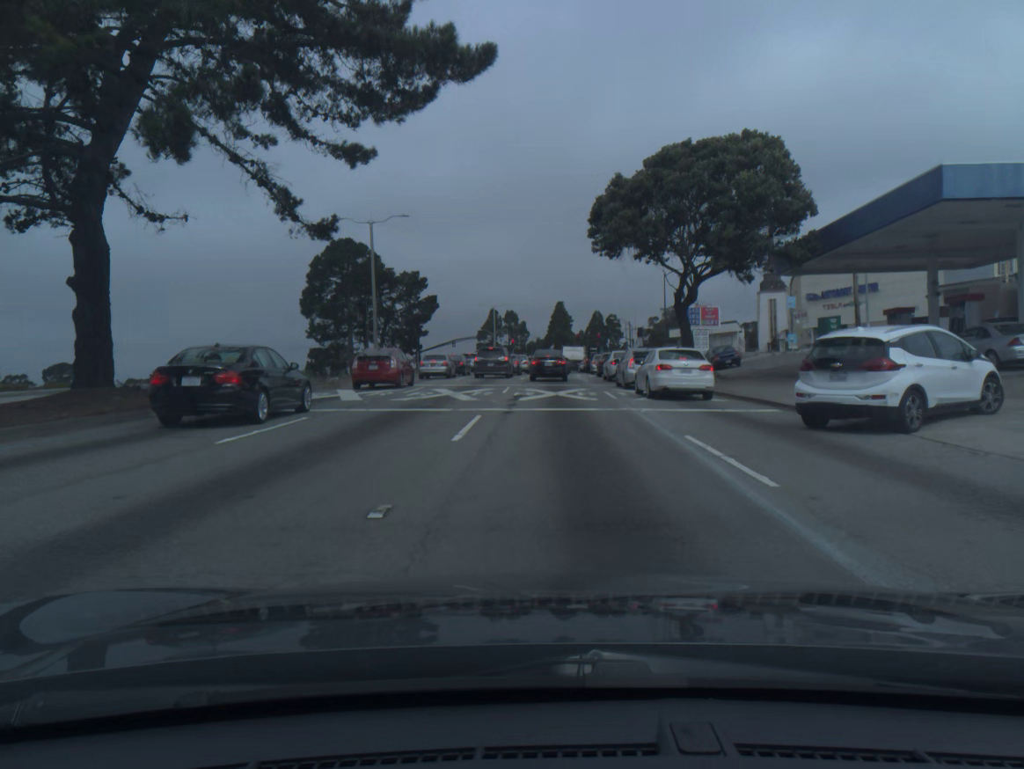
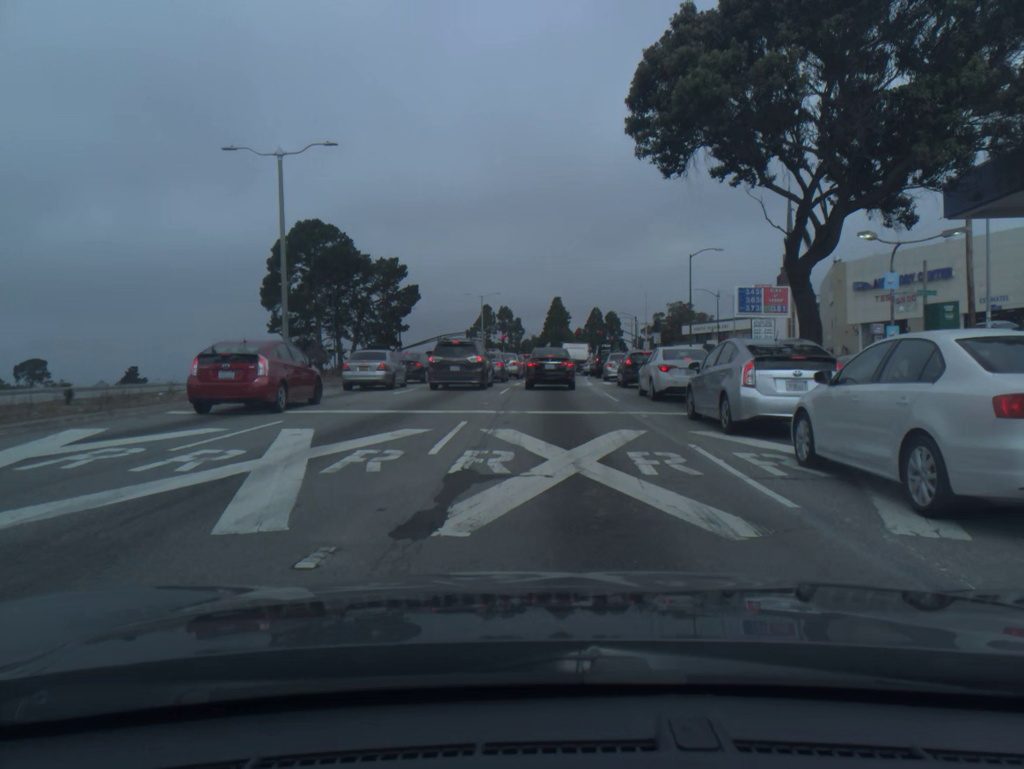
(0.0, +16.1) m; 0°
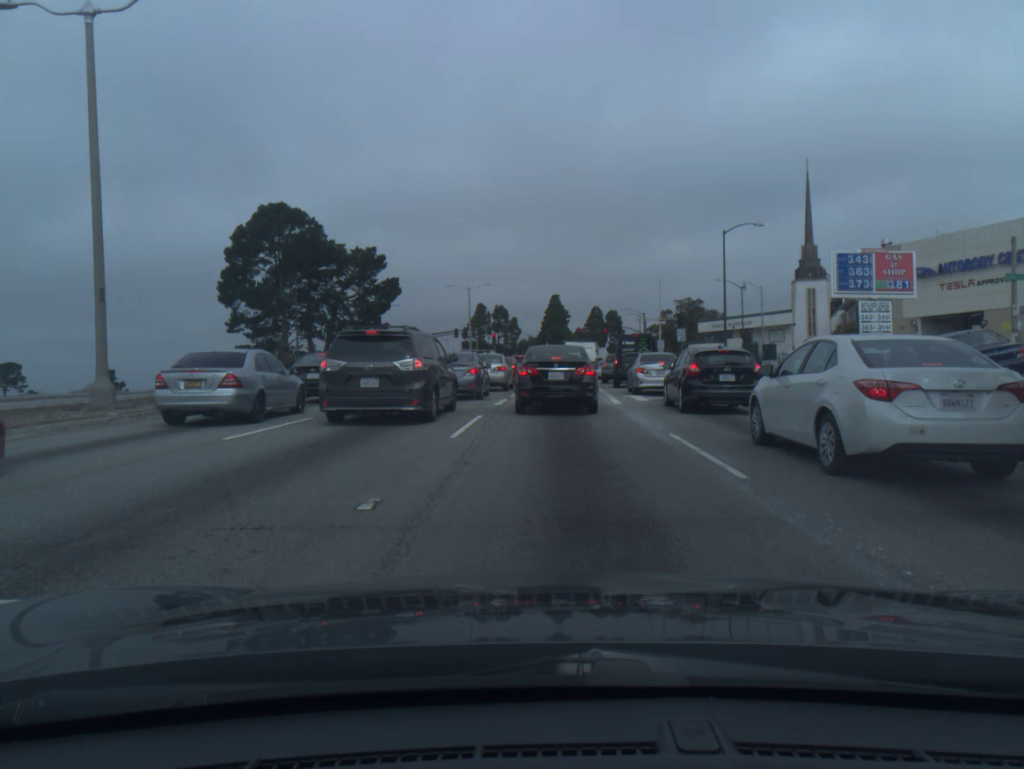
(0.0, +12.9) m; 0°
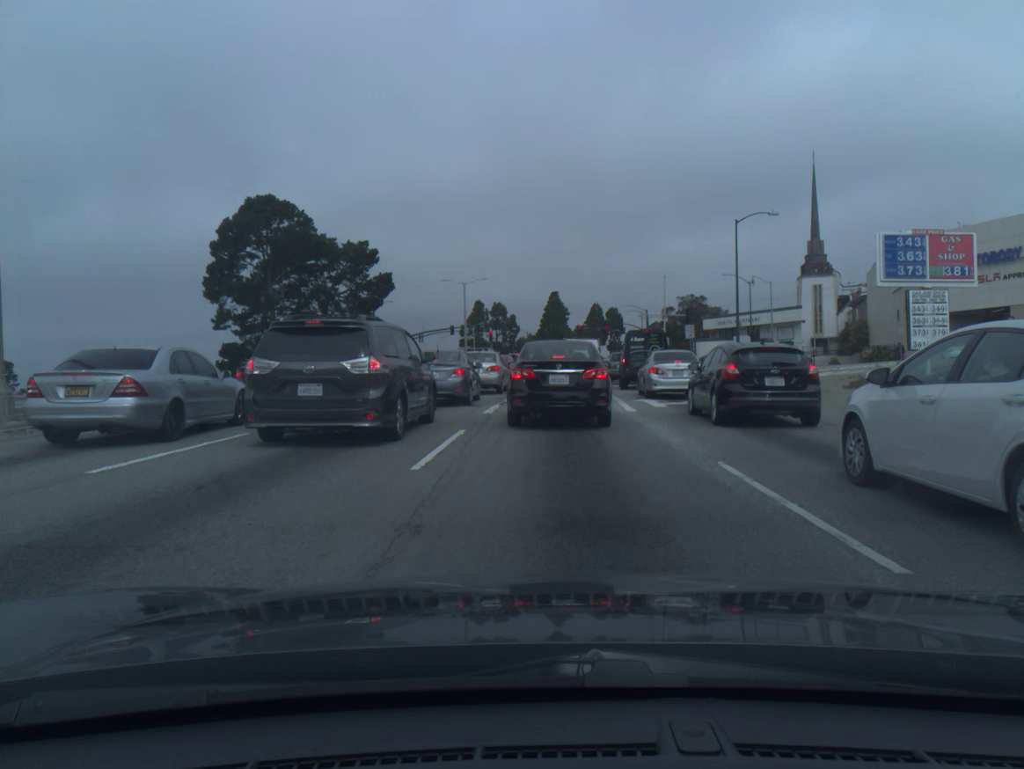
(0.0, +3.4) m; 0°
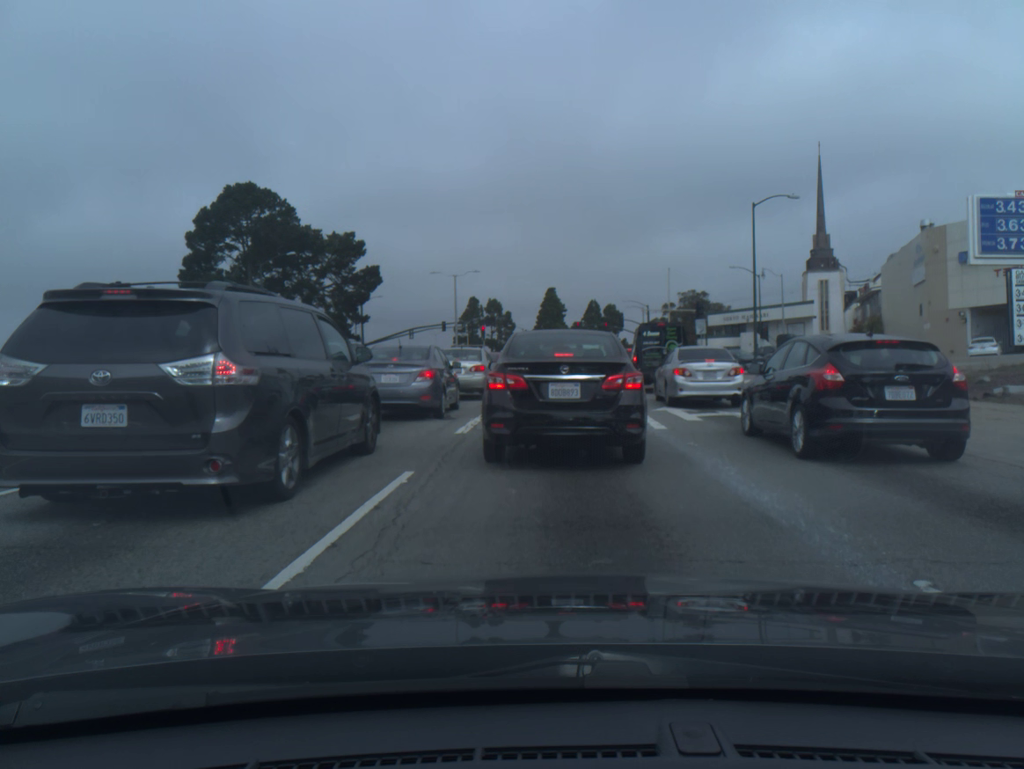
(0.0, +4.8) m; 0°
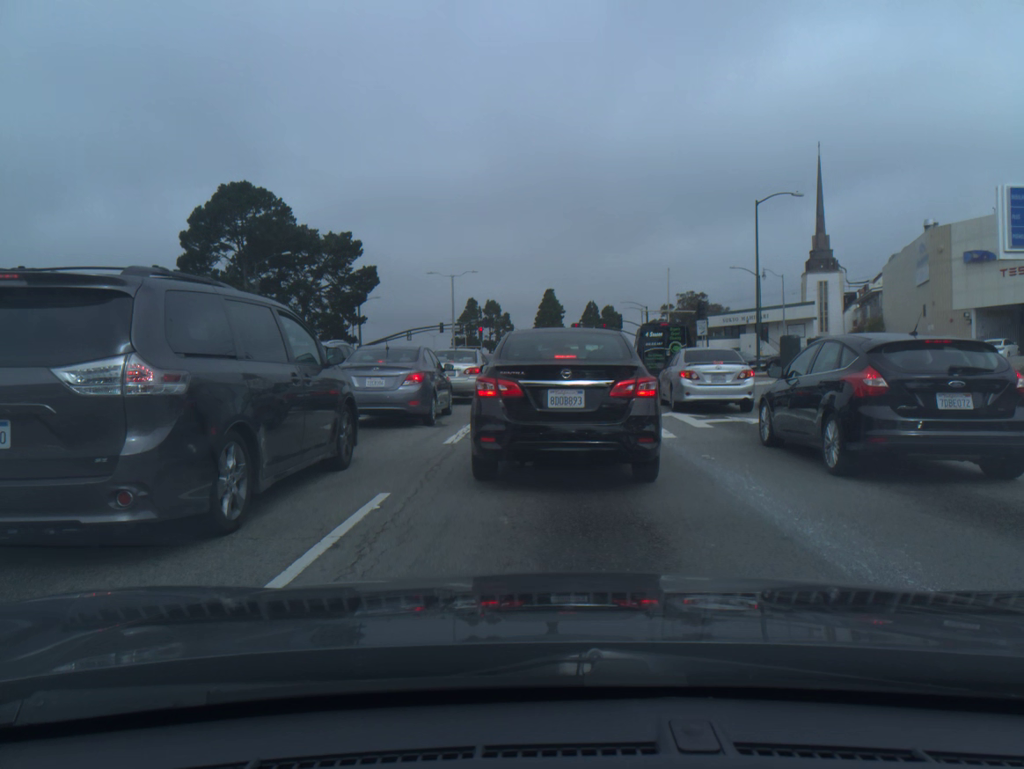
(0.0, +1.2) m; -1°
